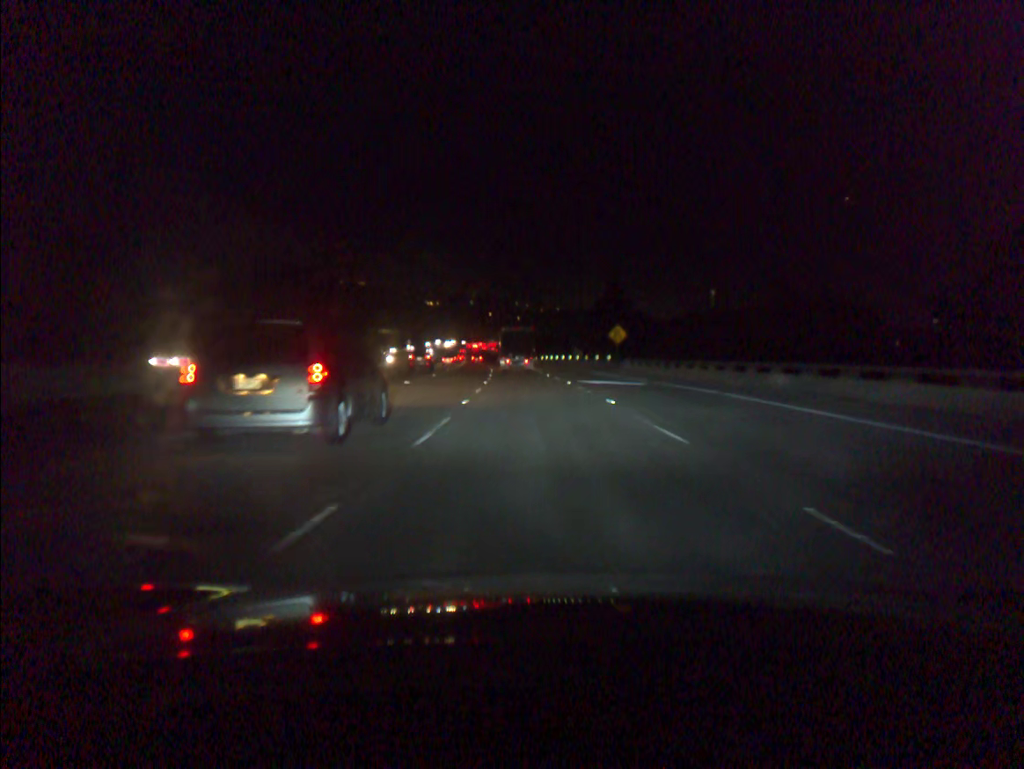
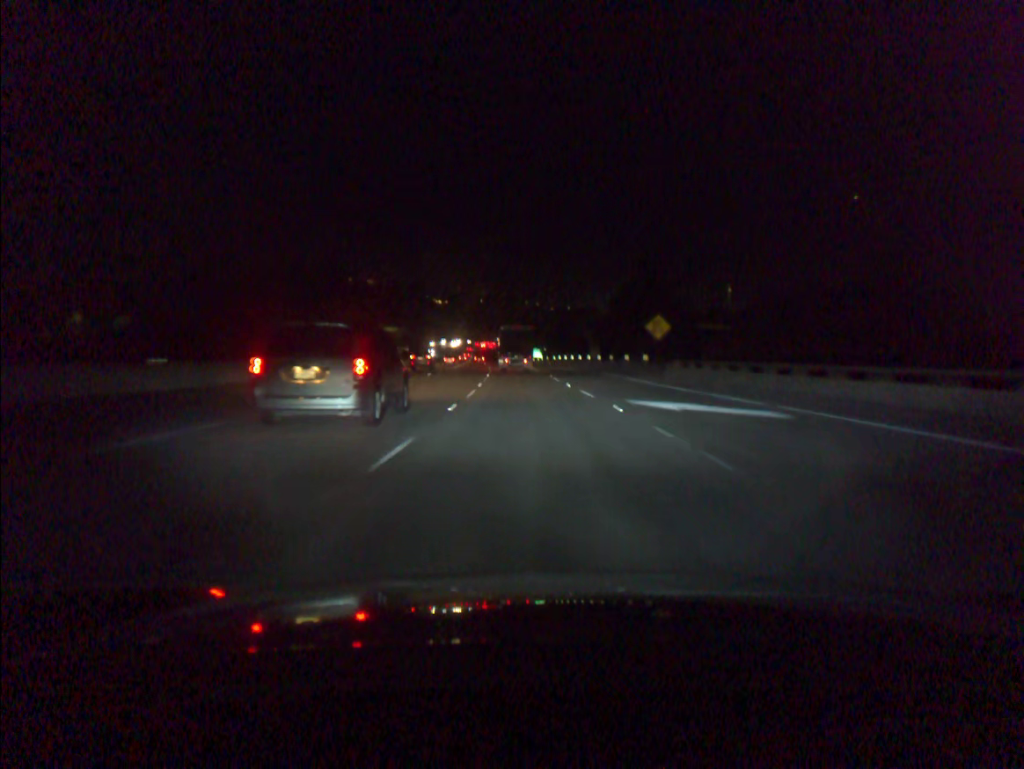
(-0.1, +17.2) m; -1°
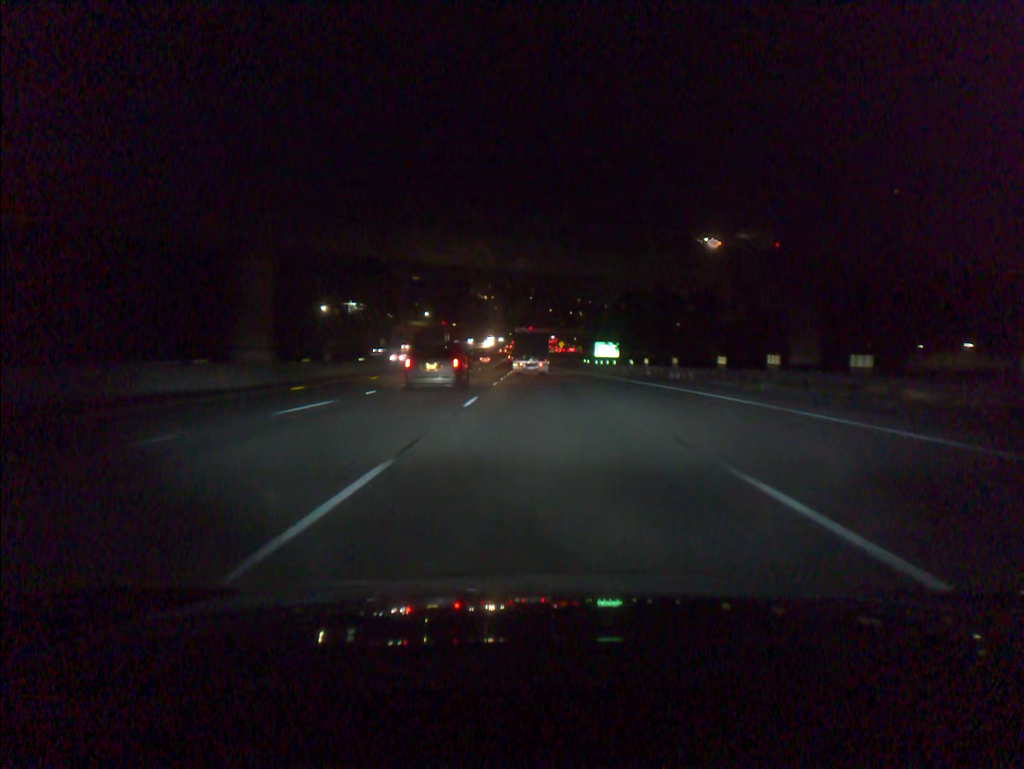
(-3.2, +85.0) m; -4°
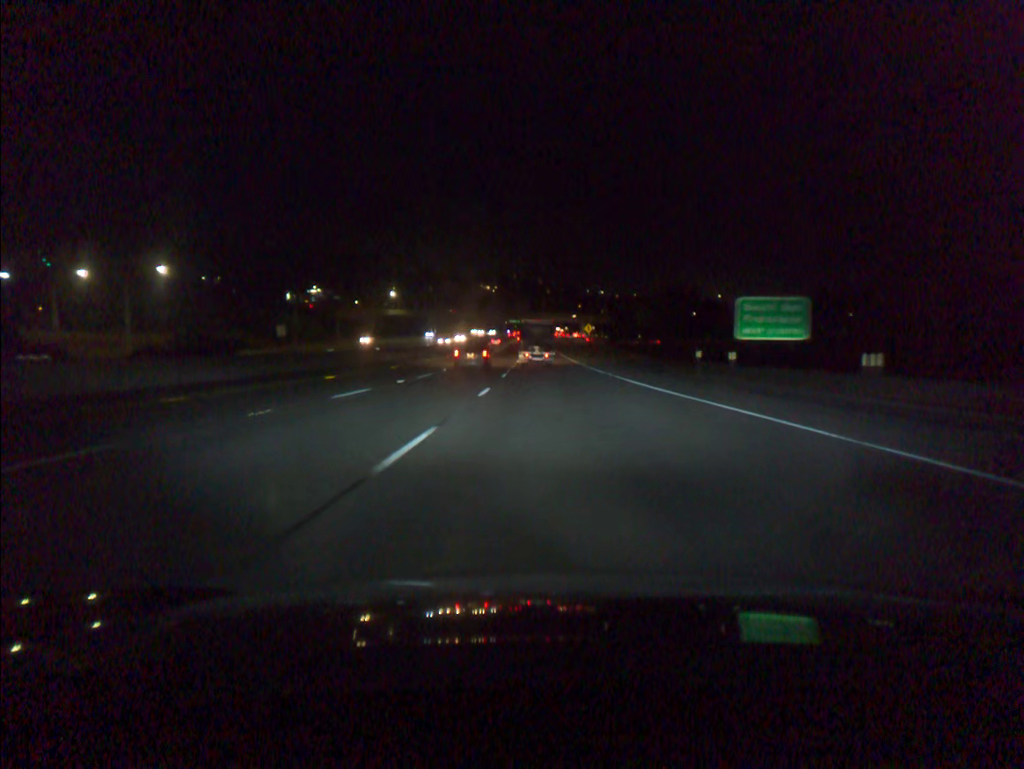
(-0.4, +83.7) m; 0°
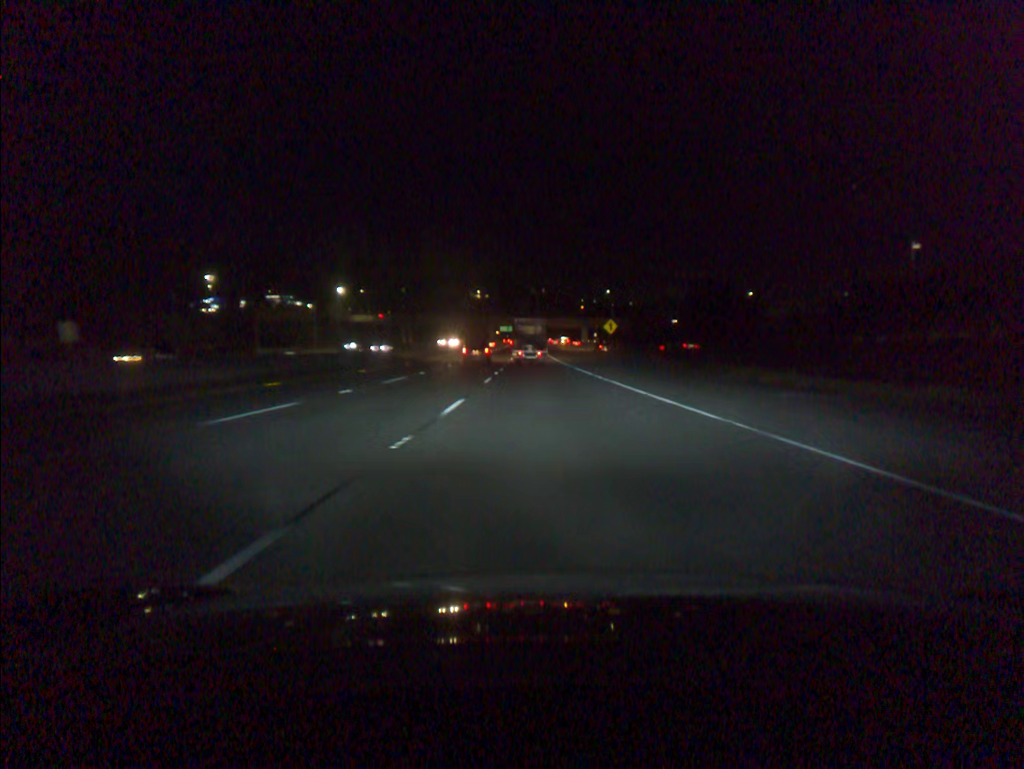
(+0.1, +50.2) m; 0°
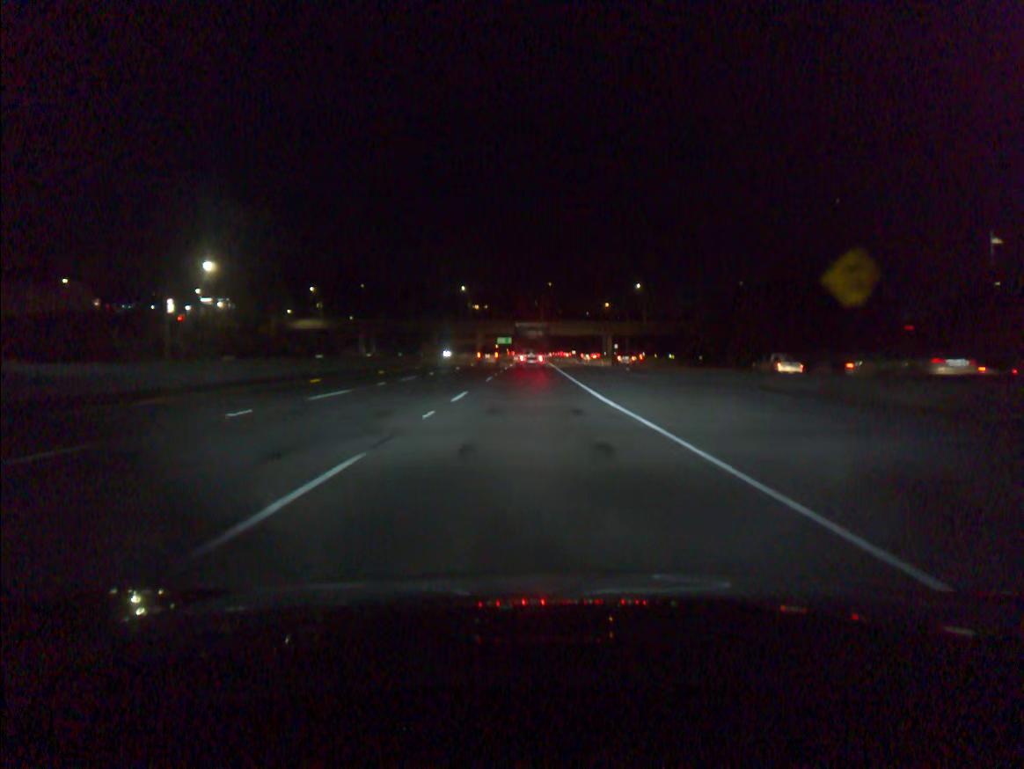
(-0.1, +66.7) m; 0°
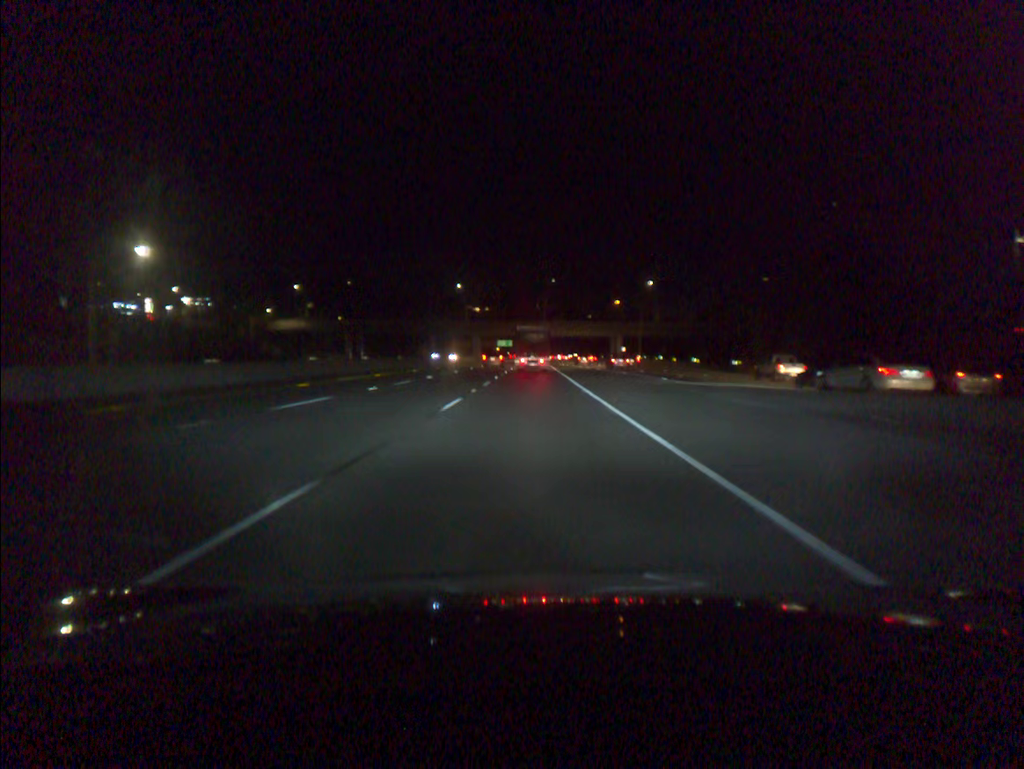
(0.0, +16.5) m; 0°
